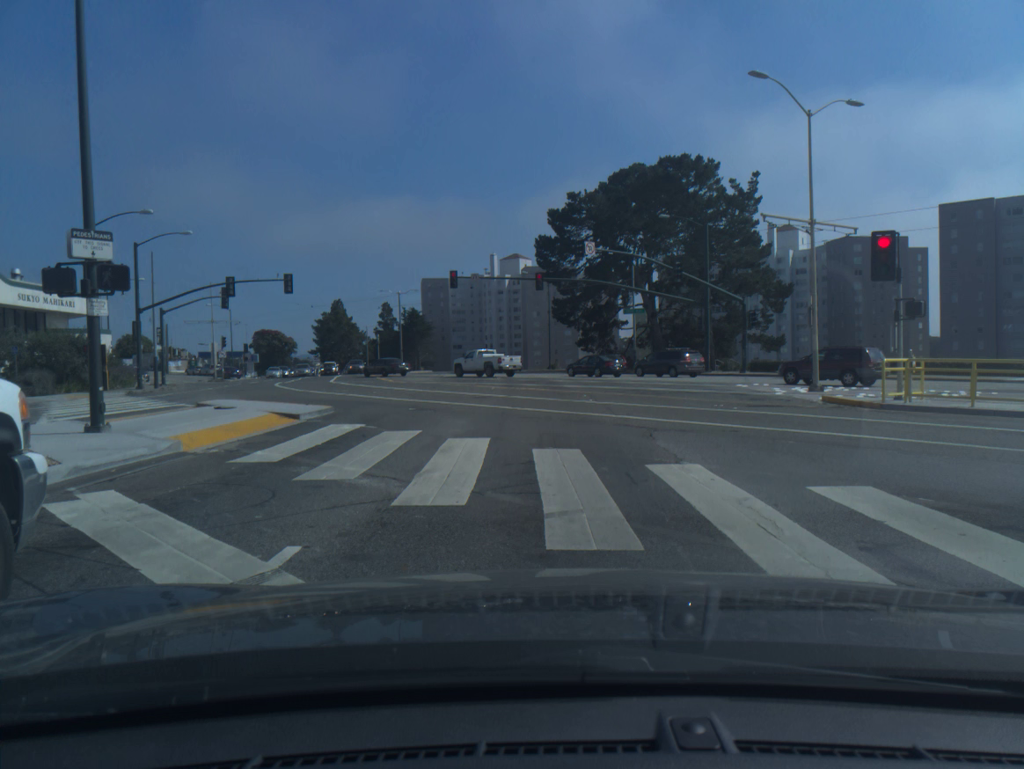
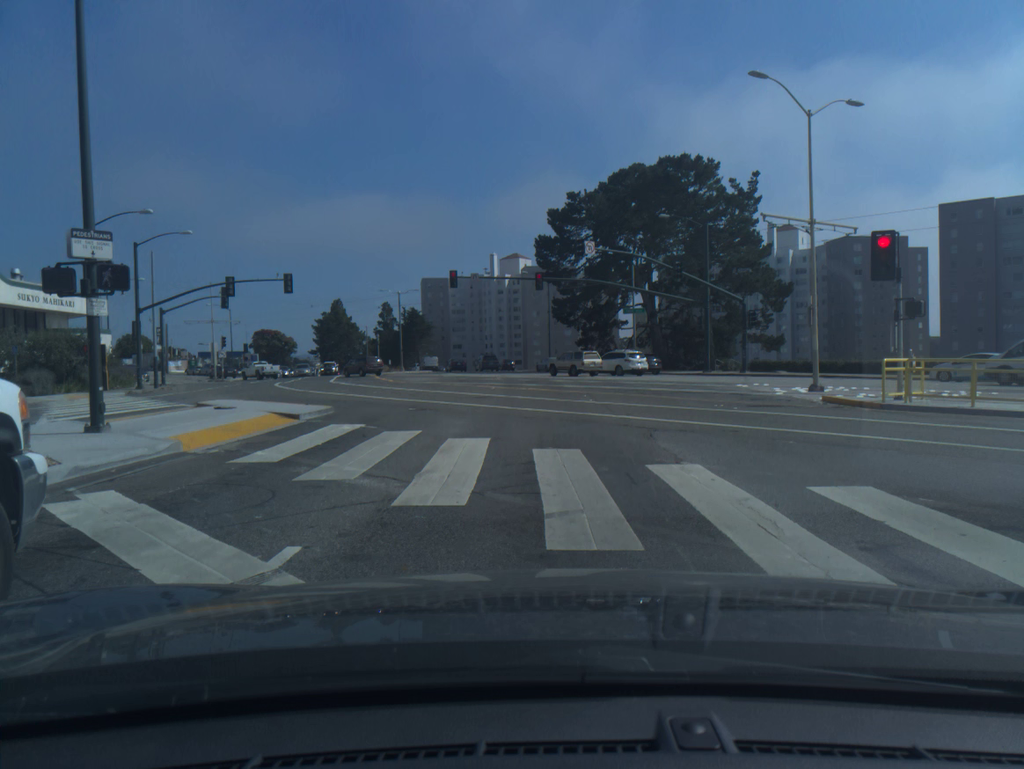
(0.0, 0.0) m; 0°
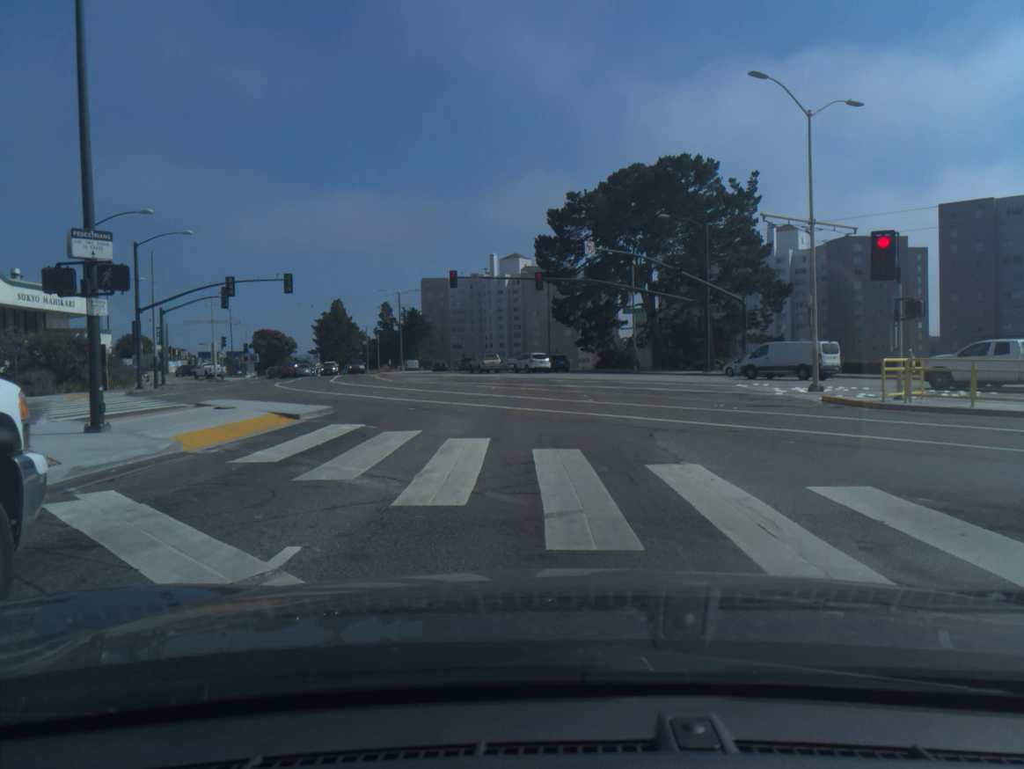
(0.0, 0.0) m; 0°
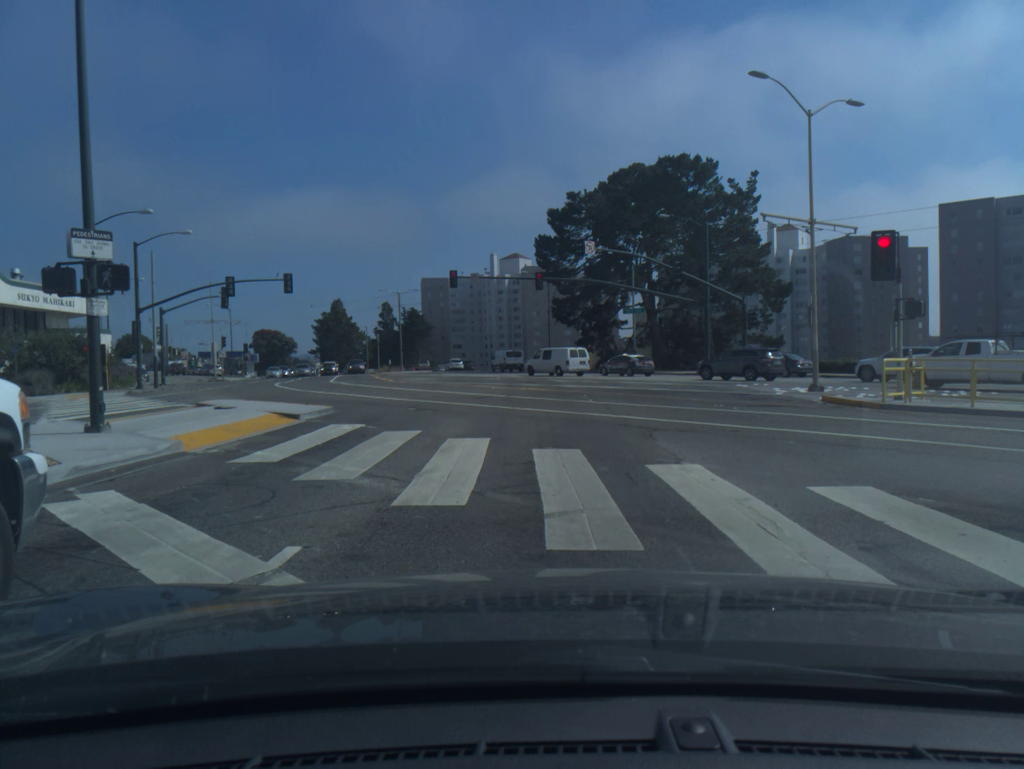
(0.0, +0.1) m; 0°
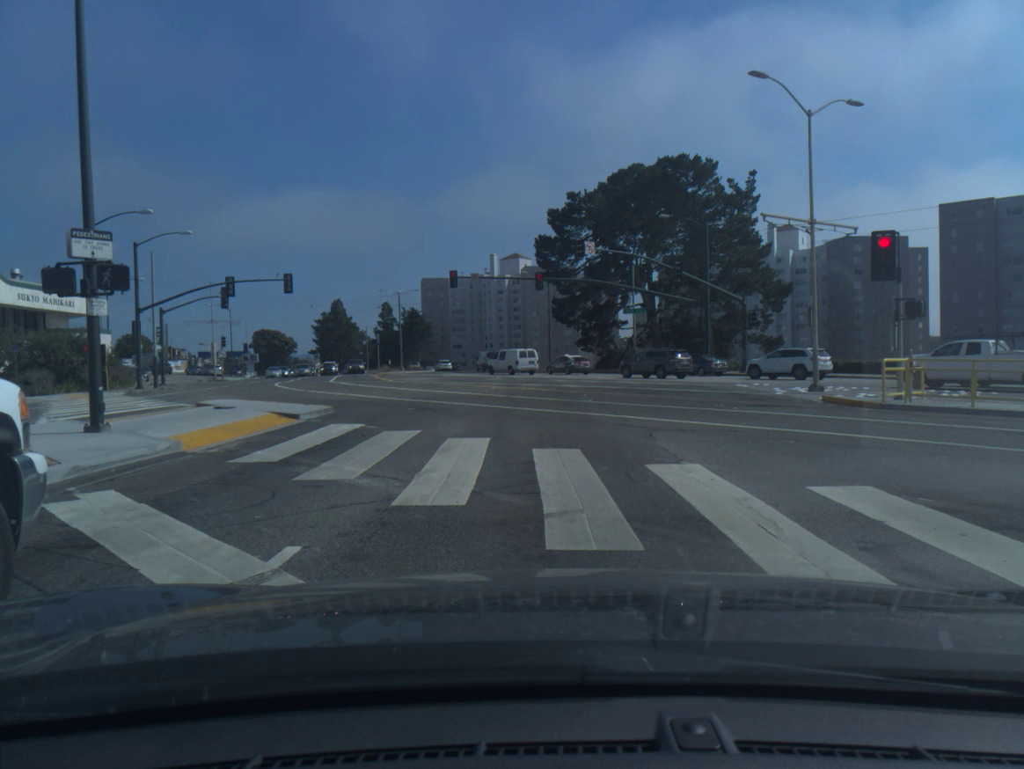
(0.0, 0.0) m; 0°
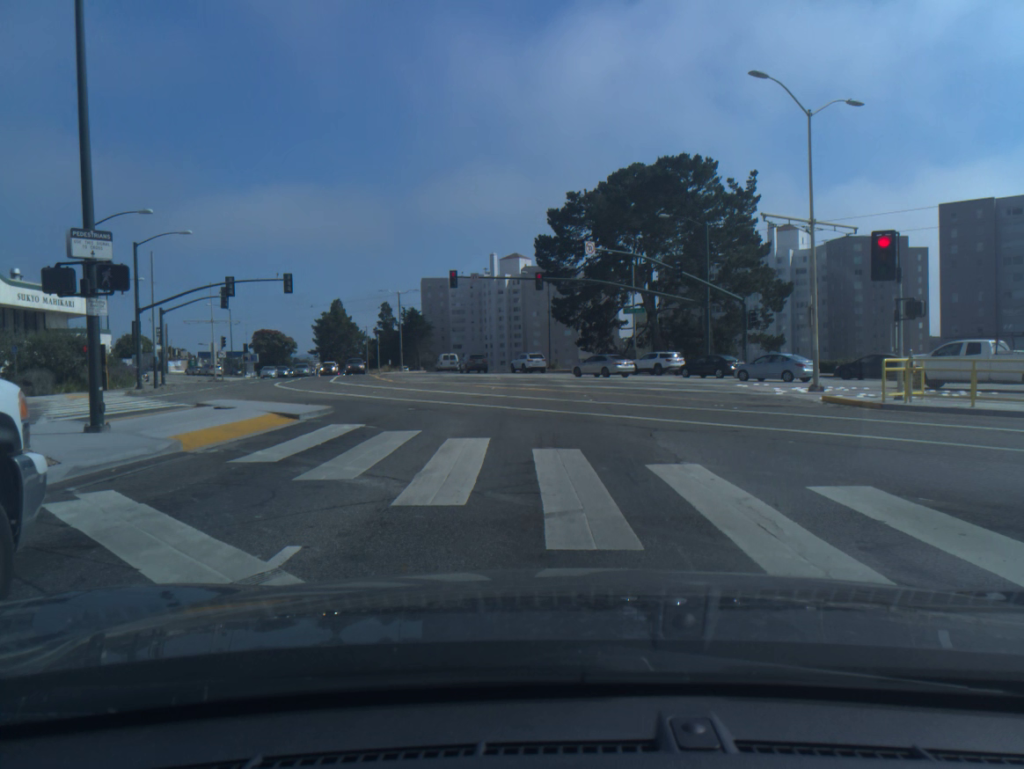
(+0.1, -0.1) m; 0°
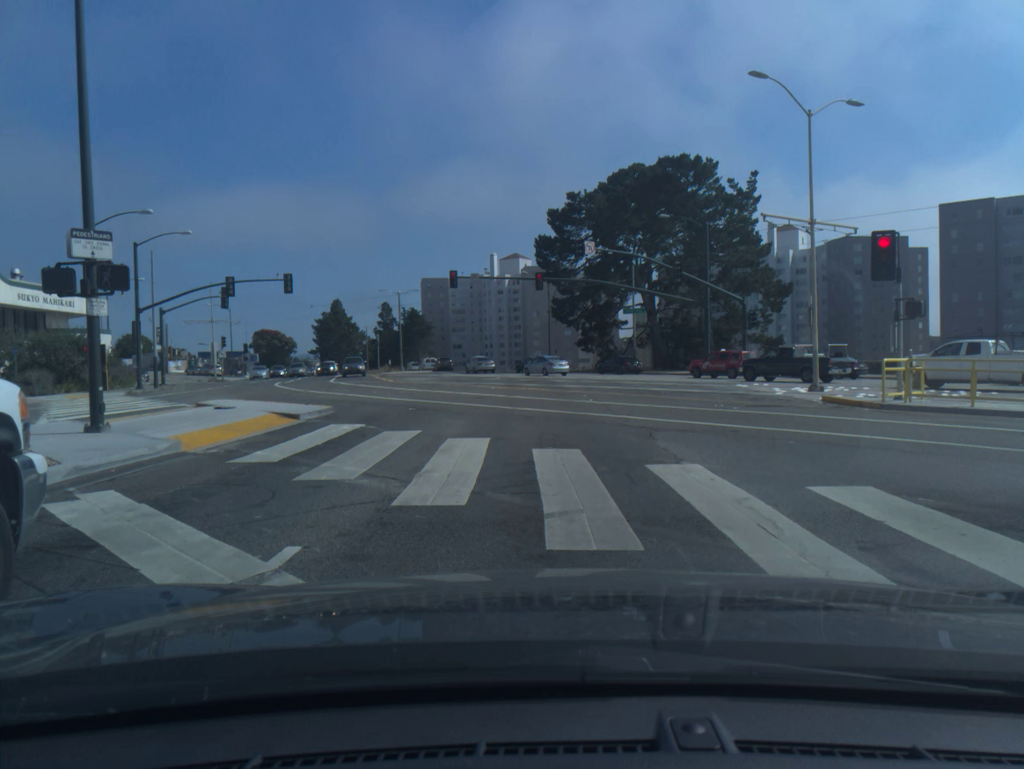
(0.0, 0.0) m; 0°
